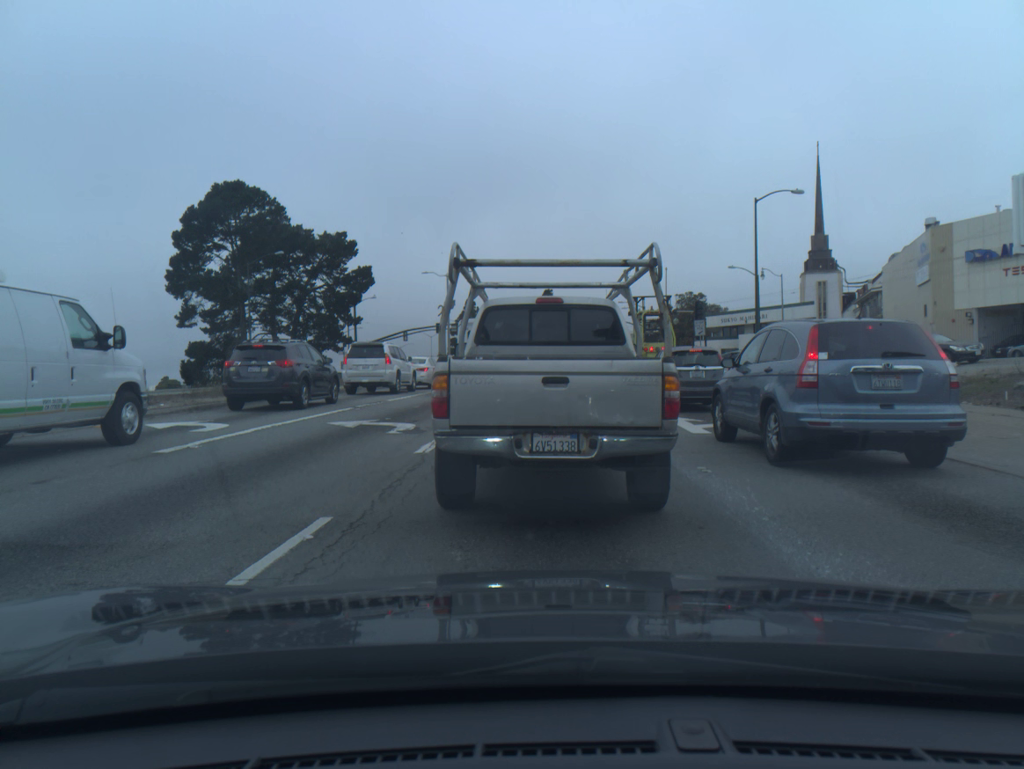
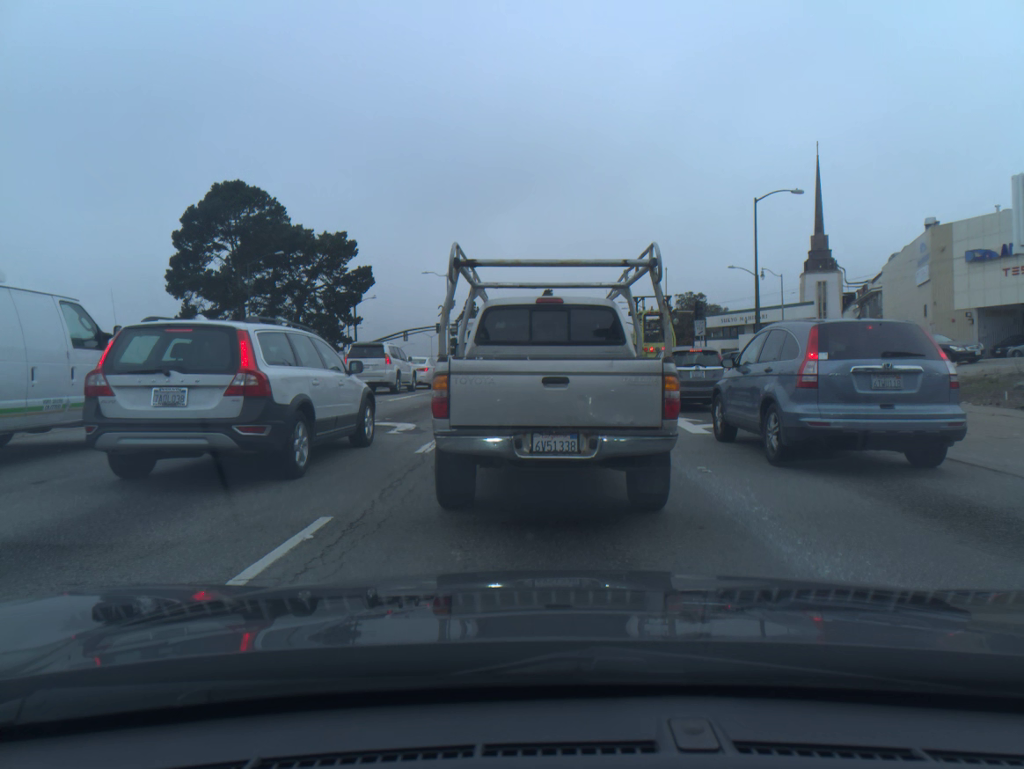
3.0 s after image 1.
(0.0, +0.1) m; 0°
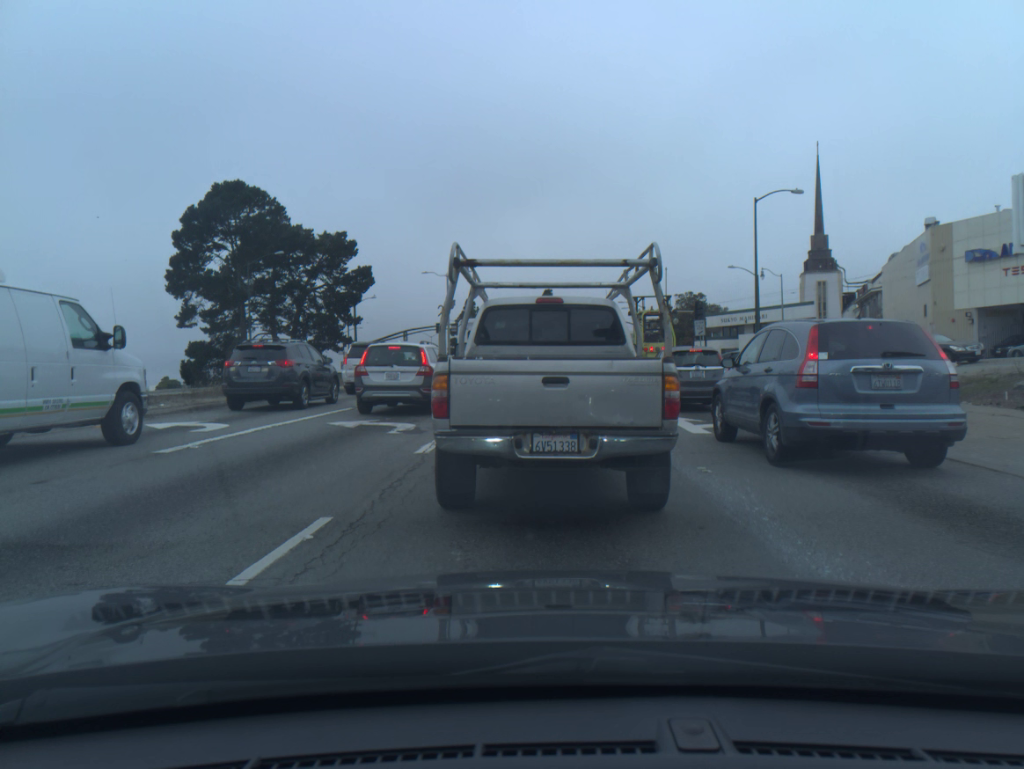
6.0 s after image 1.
(+0.1, 0.0) m; 0°
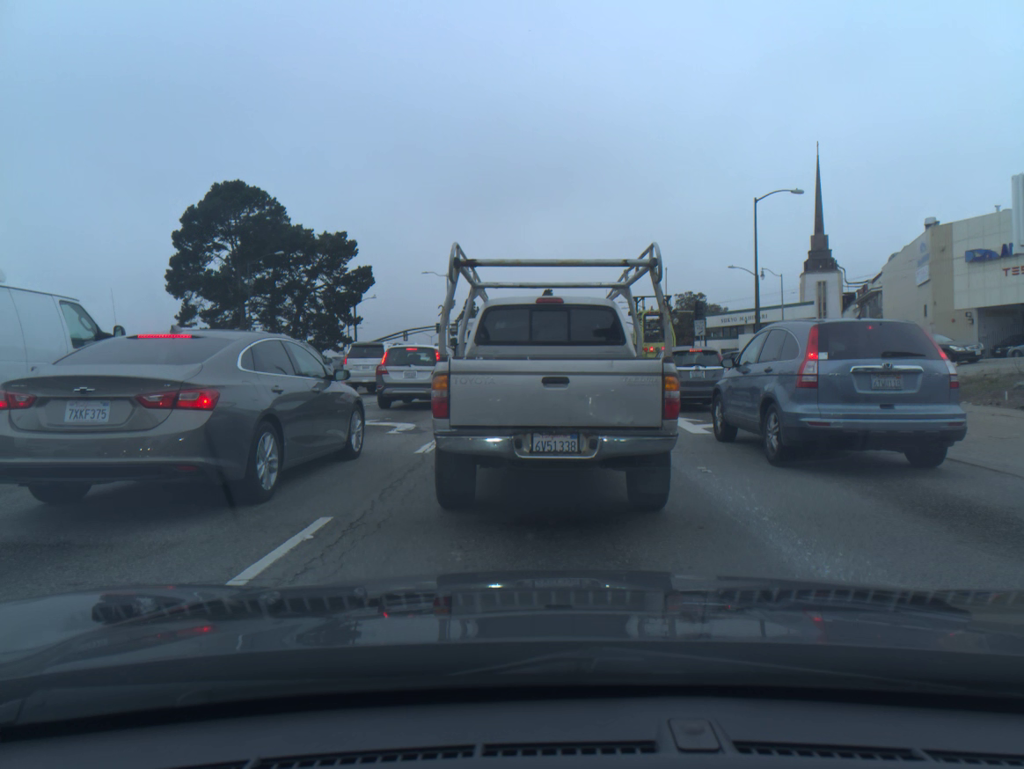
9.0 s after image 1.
(0.0, 0.0) m; 0°
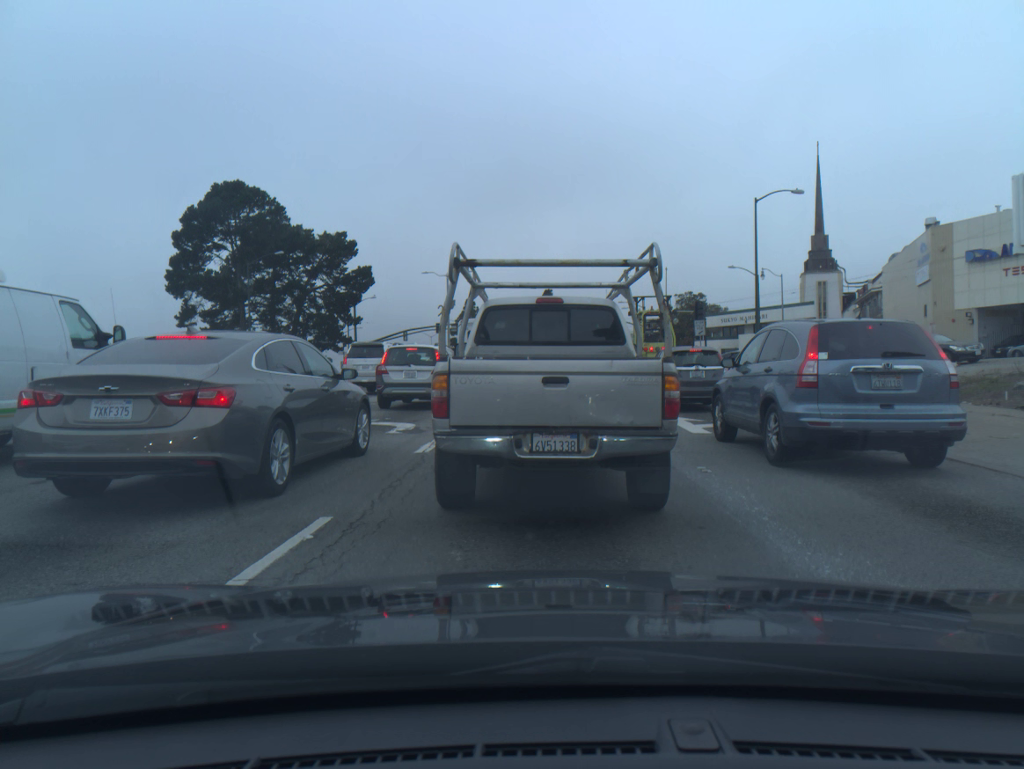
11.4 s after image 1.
(-0.1, 0.0) m; 0°
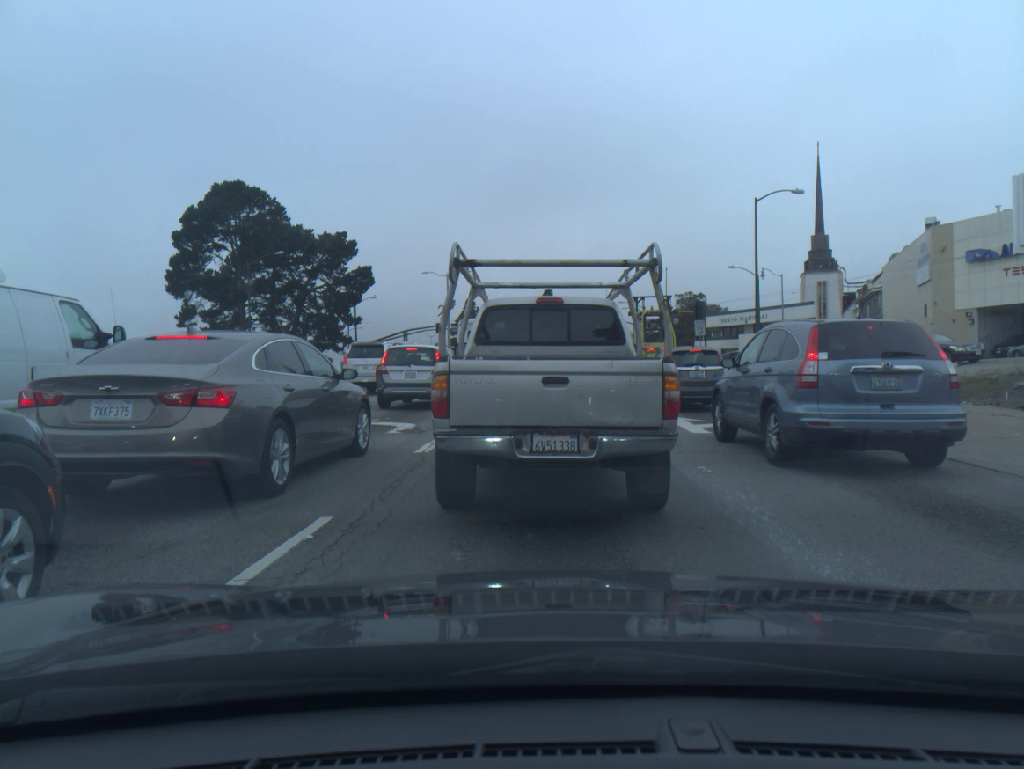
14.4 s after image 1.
(0.0, 0.0) m; 0°
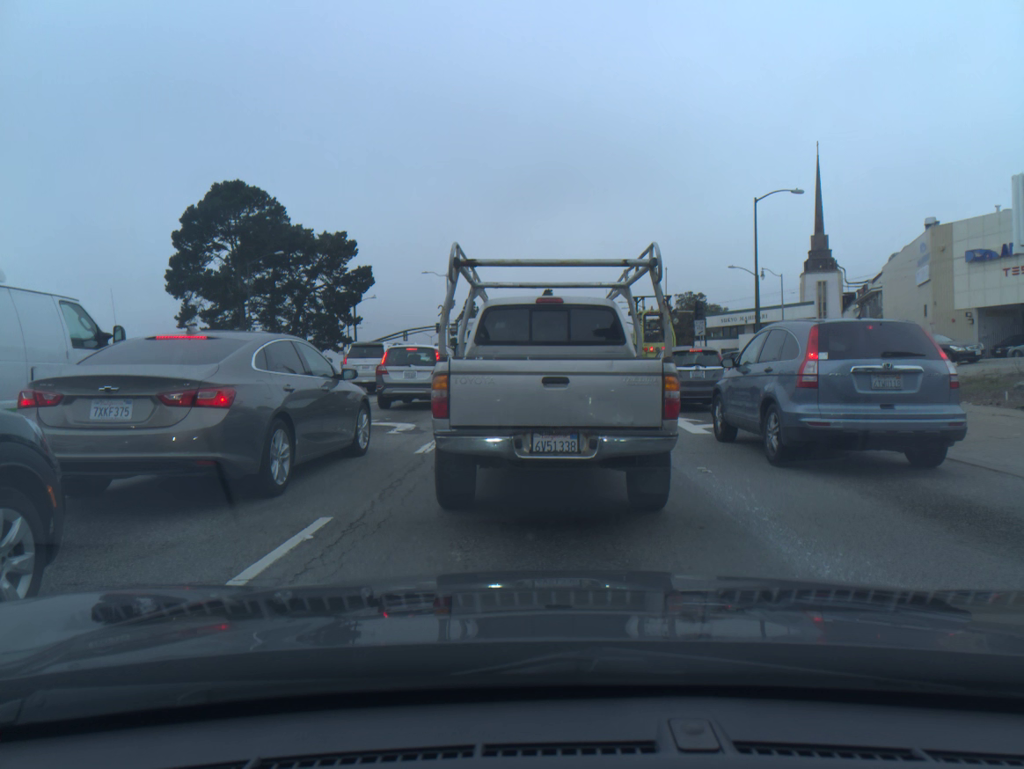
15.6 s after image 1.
(0.0, 0.0) m; 0°
